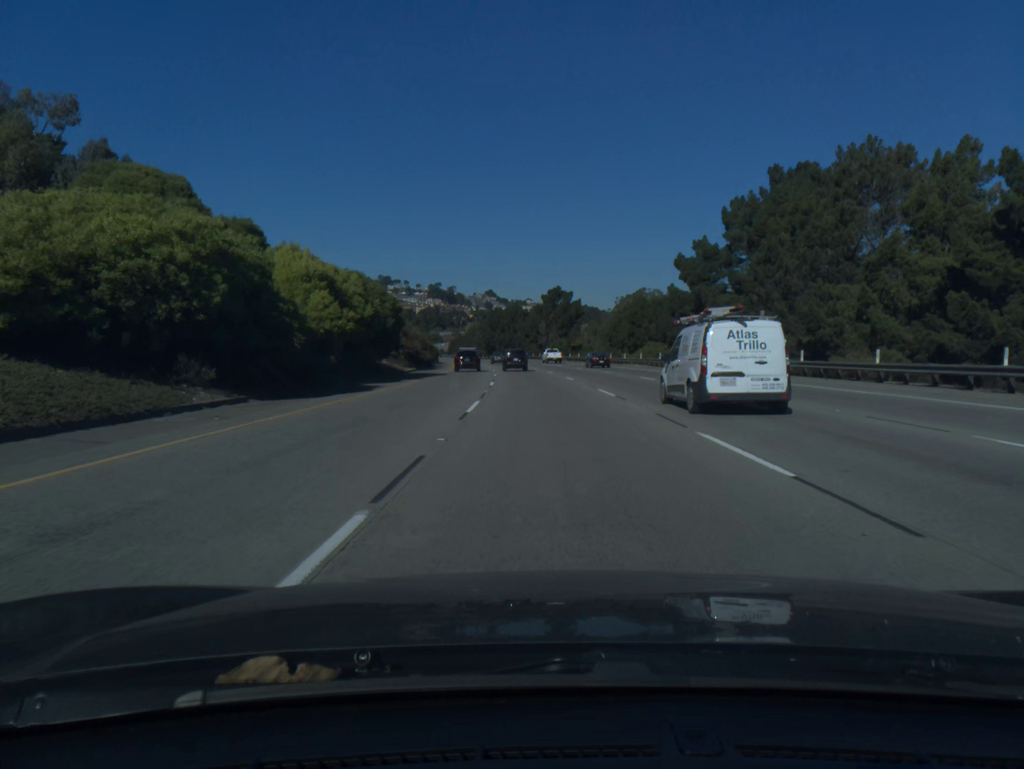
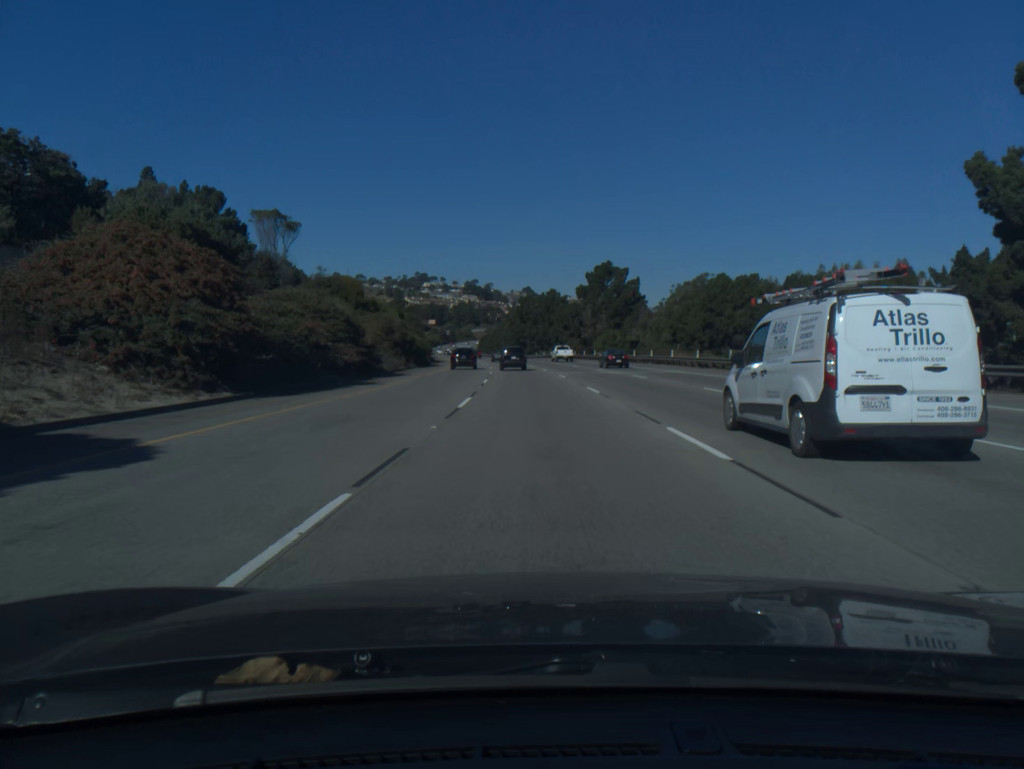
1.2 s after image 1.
(-0.9, +42.6) m; -3°
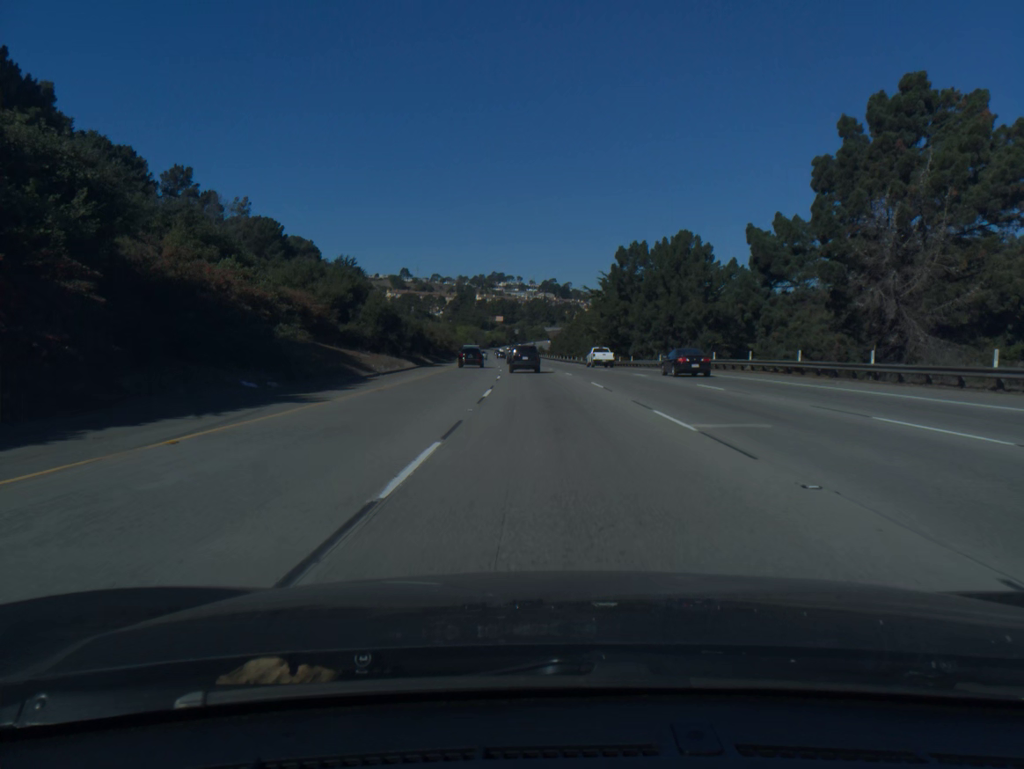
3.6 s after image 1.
(-4.5, +84.2) m; -6°
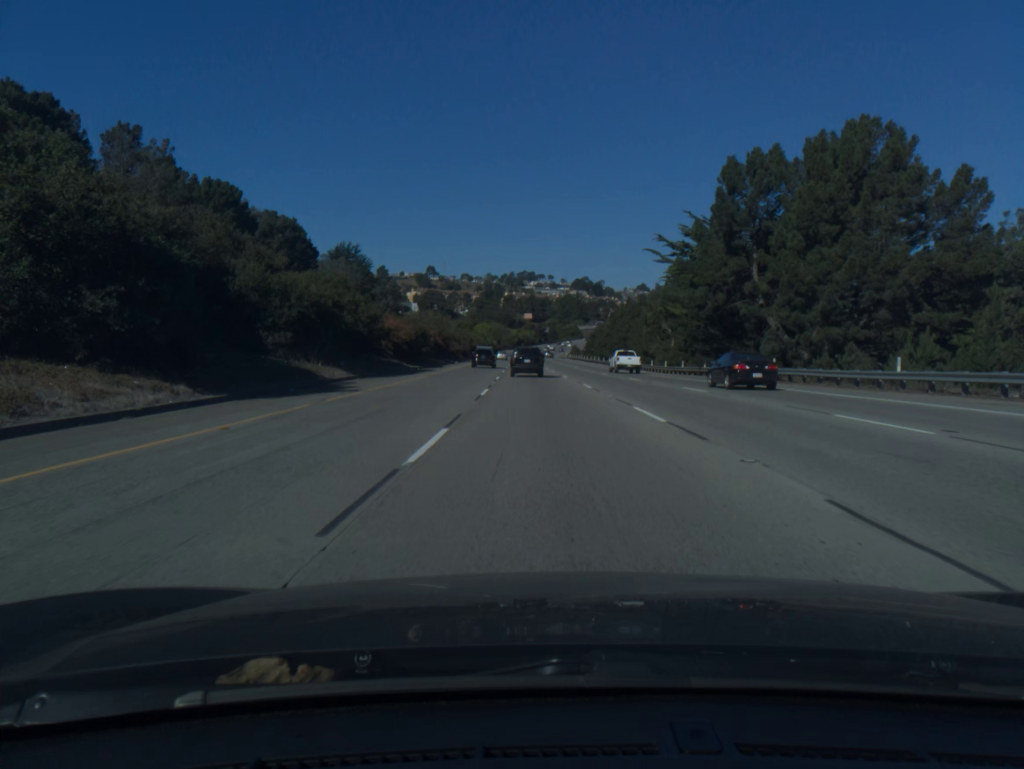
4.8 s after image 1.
(-0.7, +41.8) m; -2°
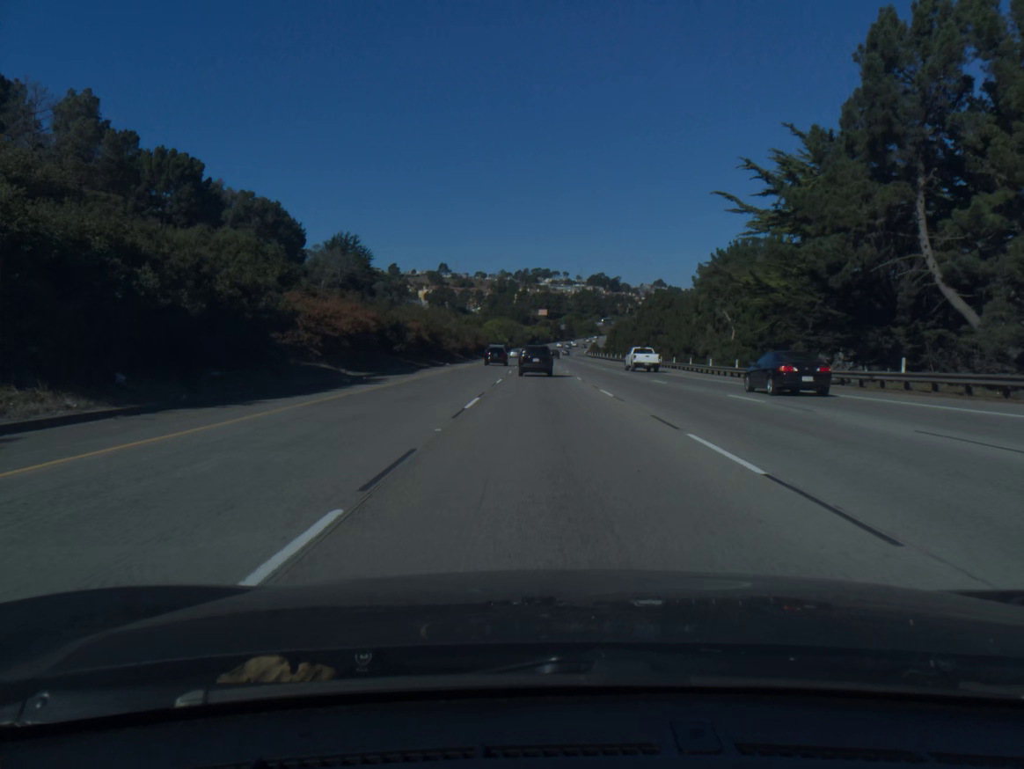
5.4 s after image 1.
(-0.2, +20.8) m; -1°
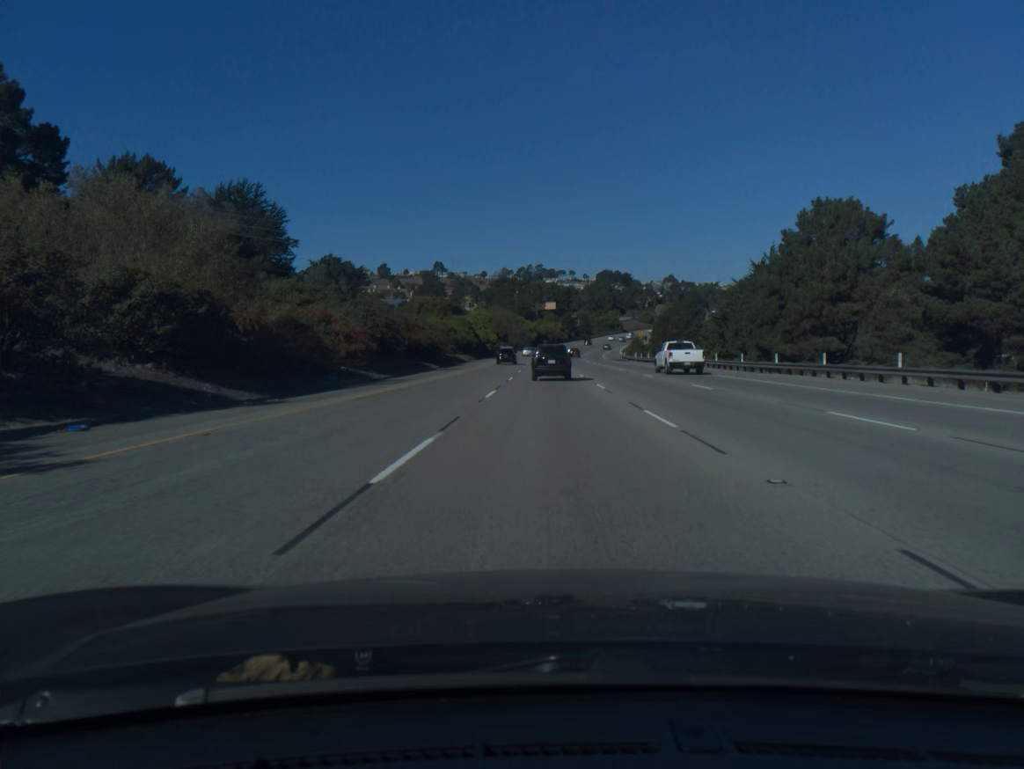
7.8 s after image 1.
(-0.8, +82.6) m; -1°
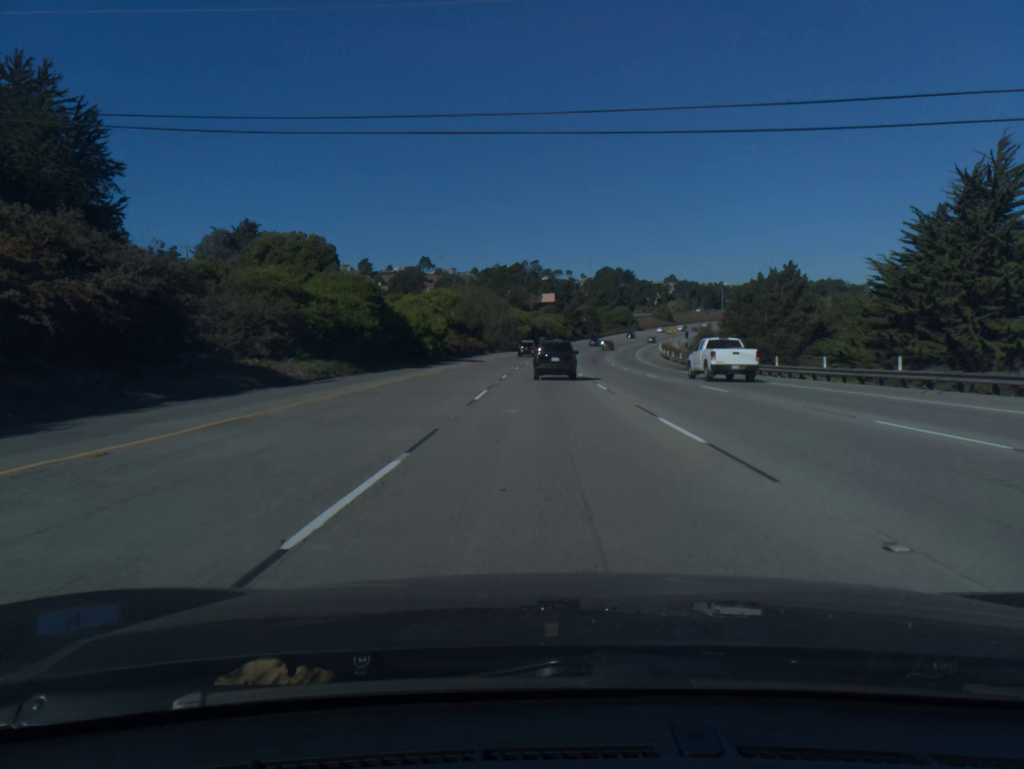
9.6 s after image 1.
(+0.1, +60.8) m; 0°
